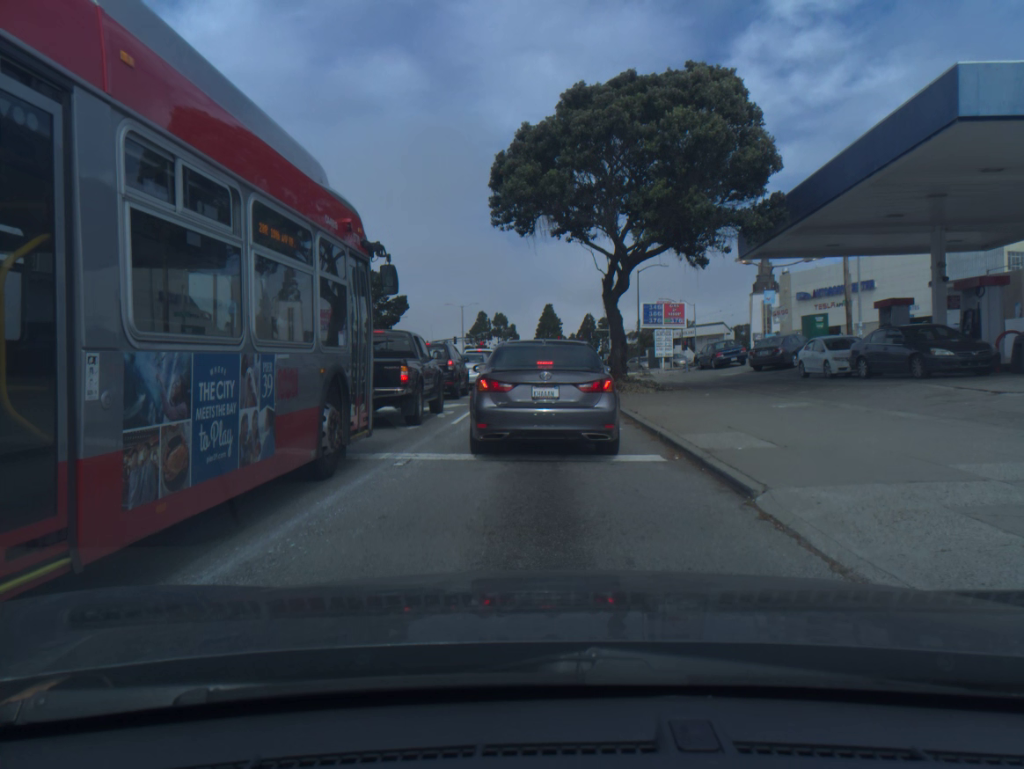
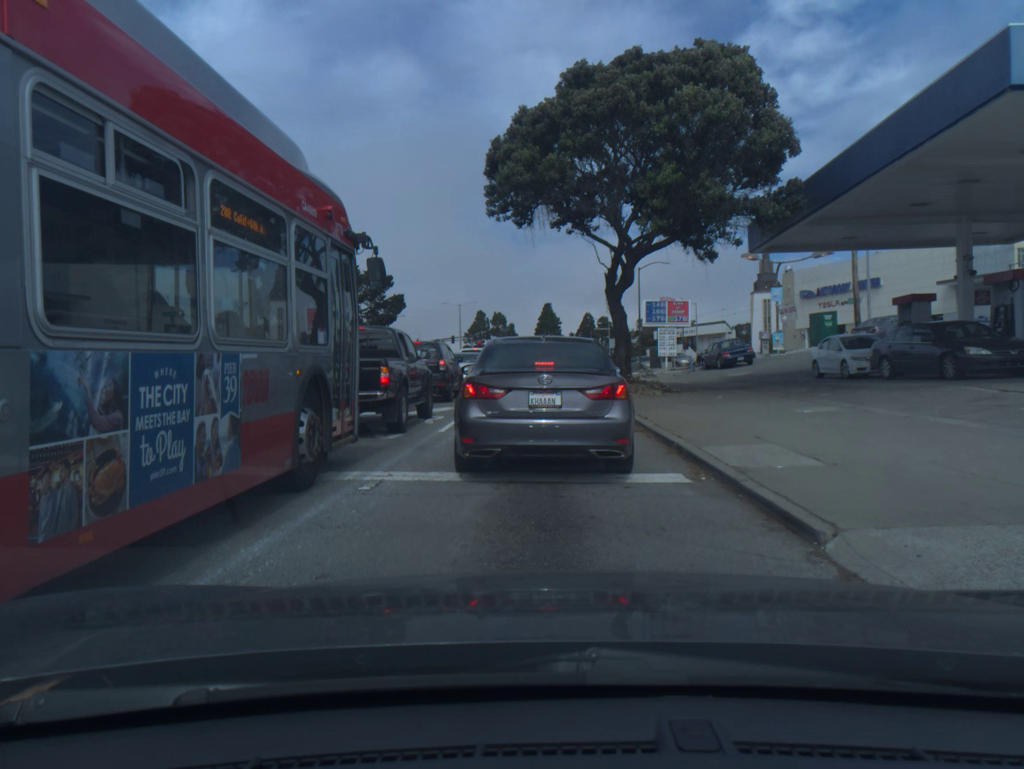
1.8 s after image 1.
(0.0, +1.6) m; 0°
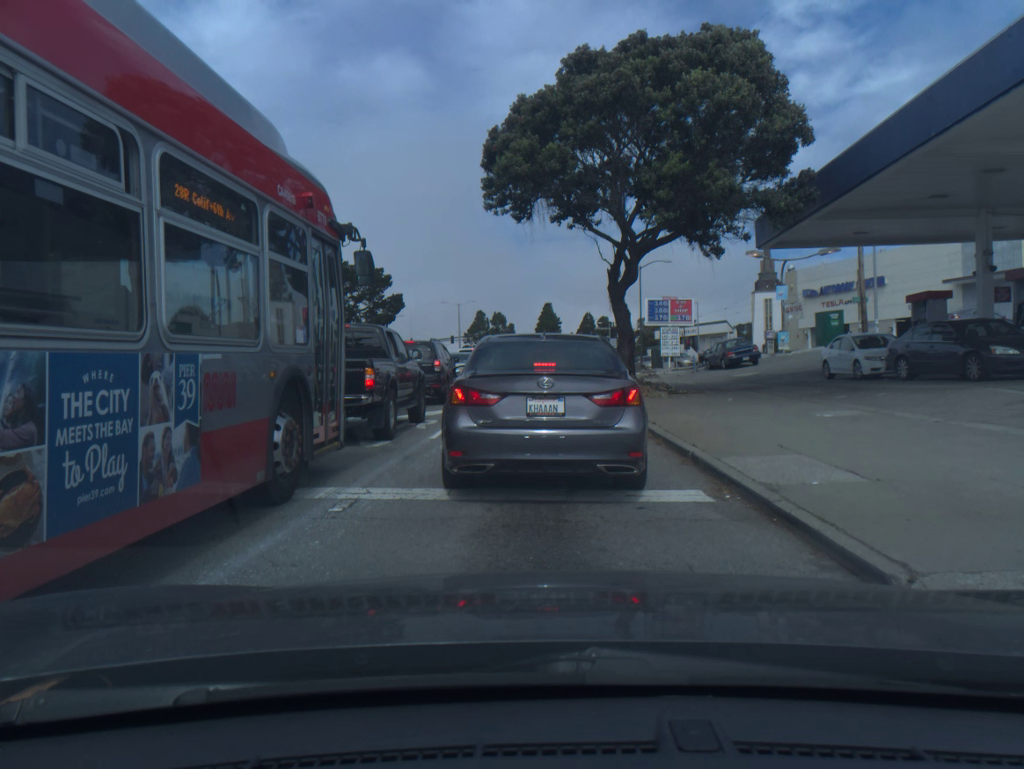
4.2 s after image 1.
(0.0, +0.9) m; 0°
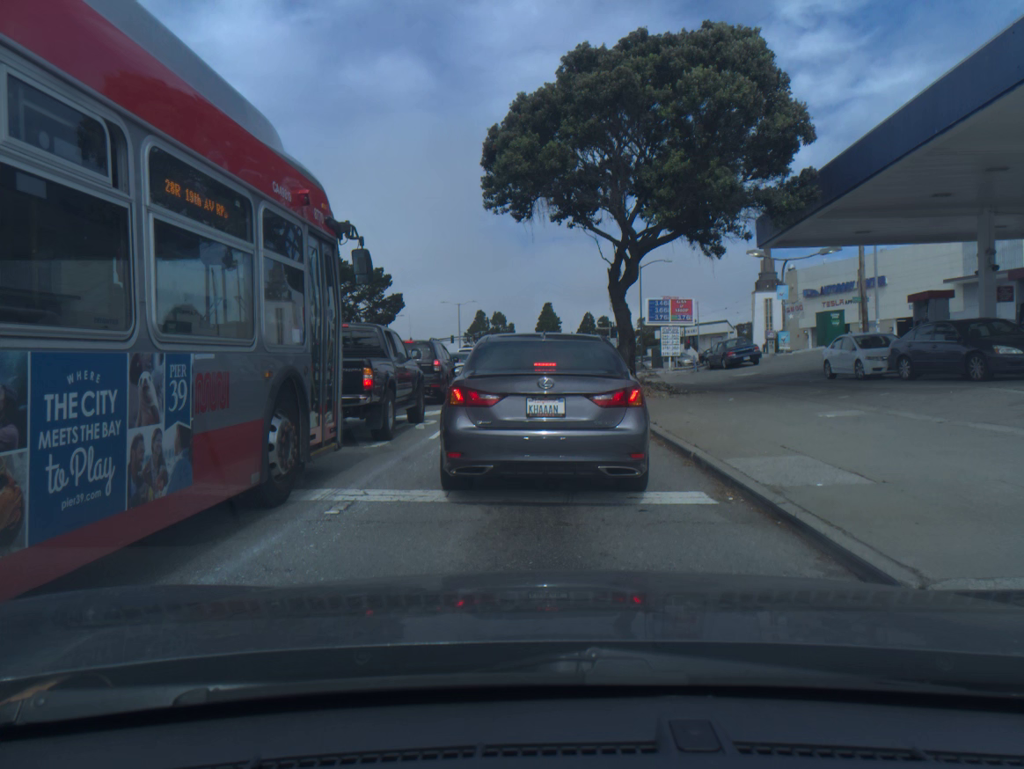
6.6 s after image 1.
(0.0, +0.1) m; 0°
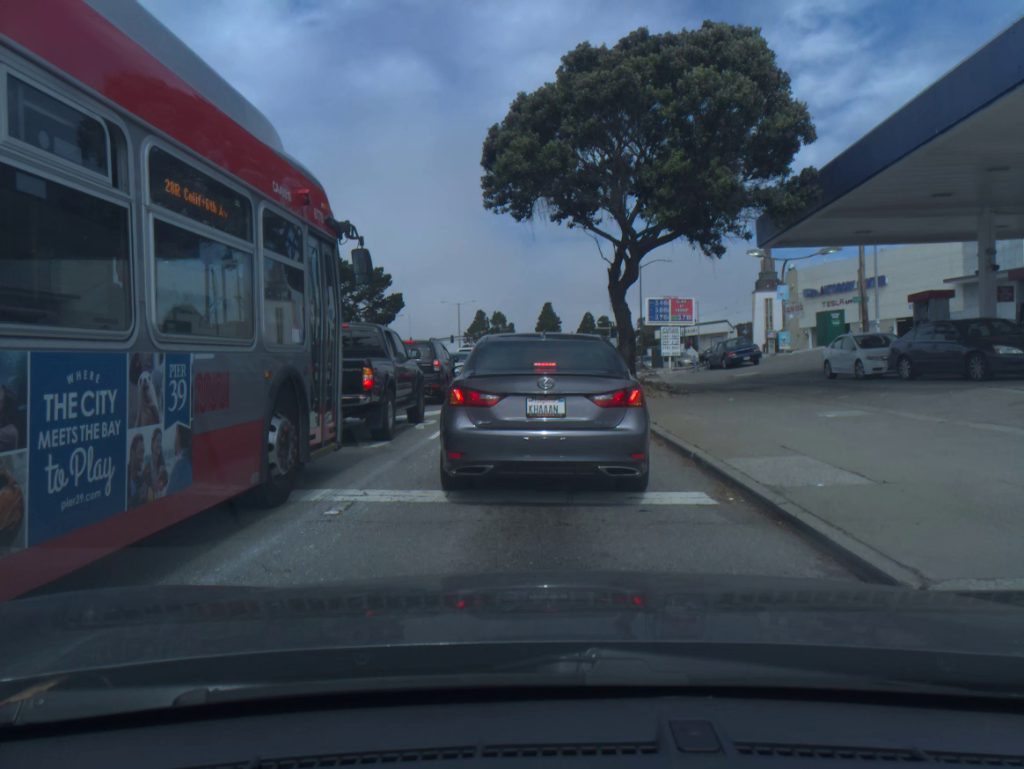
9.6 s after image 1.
(0.0, 0.0) m; 0°
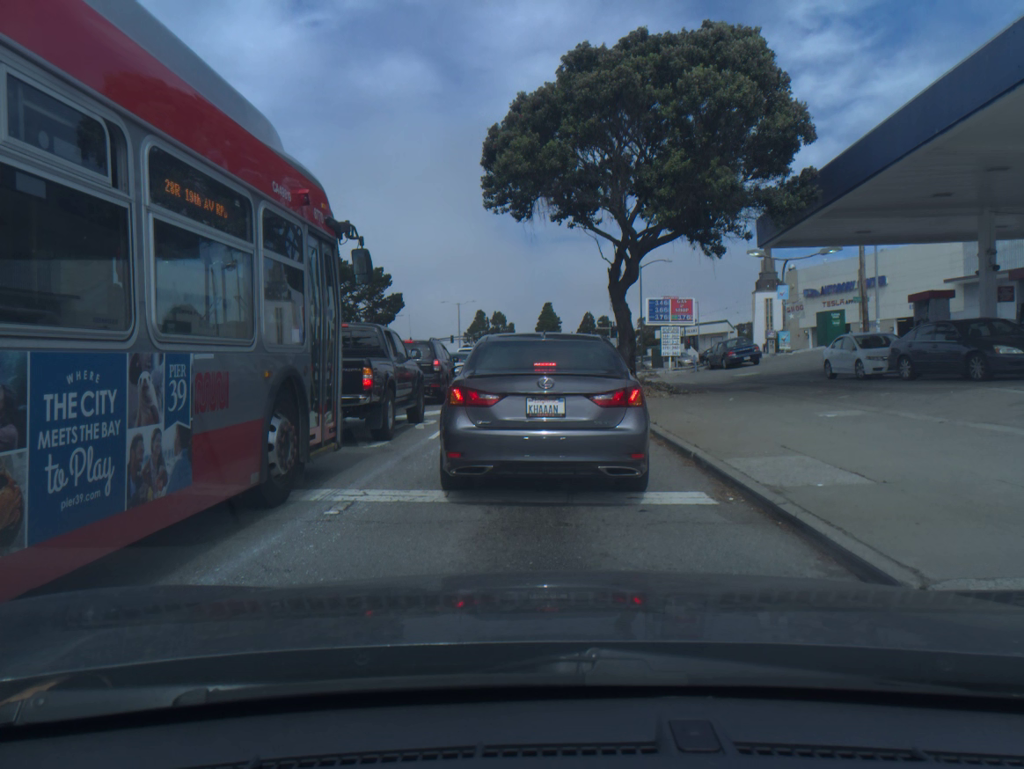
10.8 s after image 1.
(0.0, 0.0) m; 0°
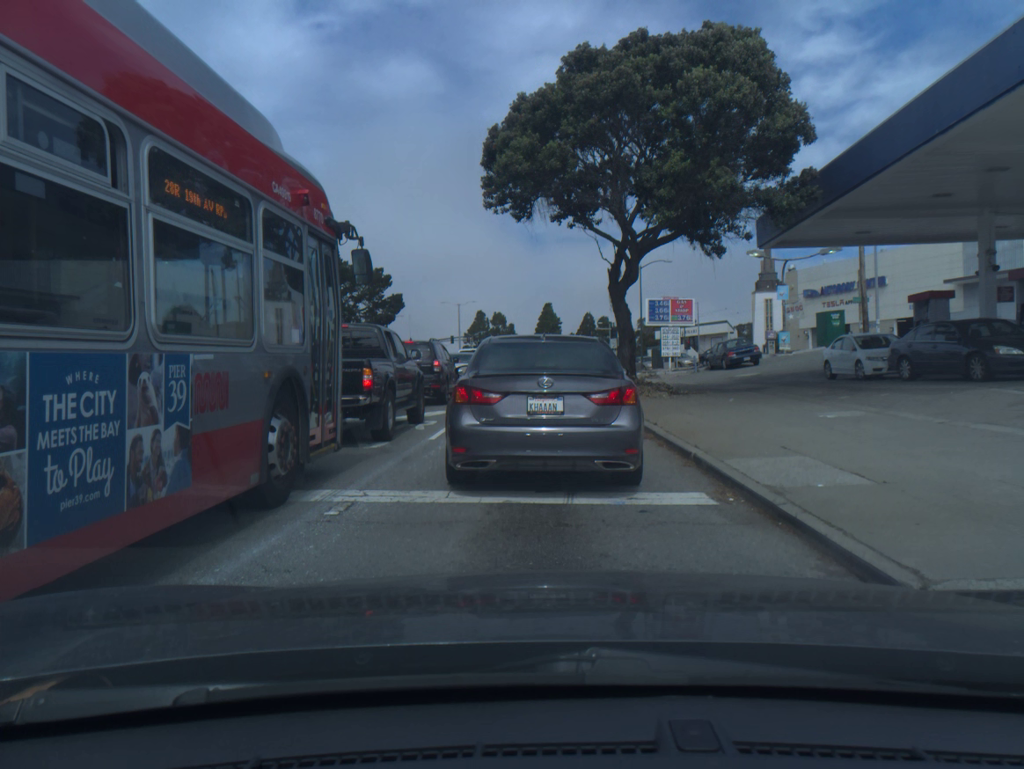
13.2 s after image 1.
(0.0, 0.0) m; 0°
